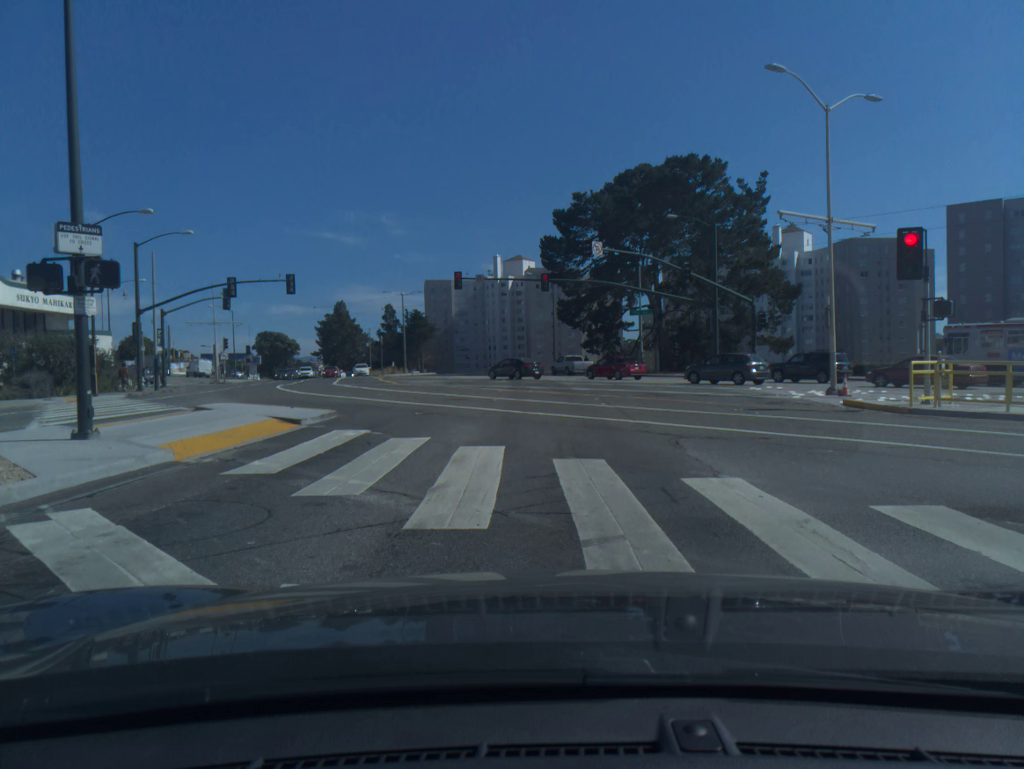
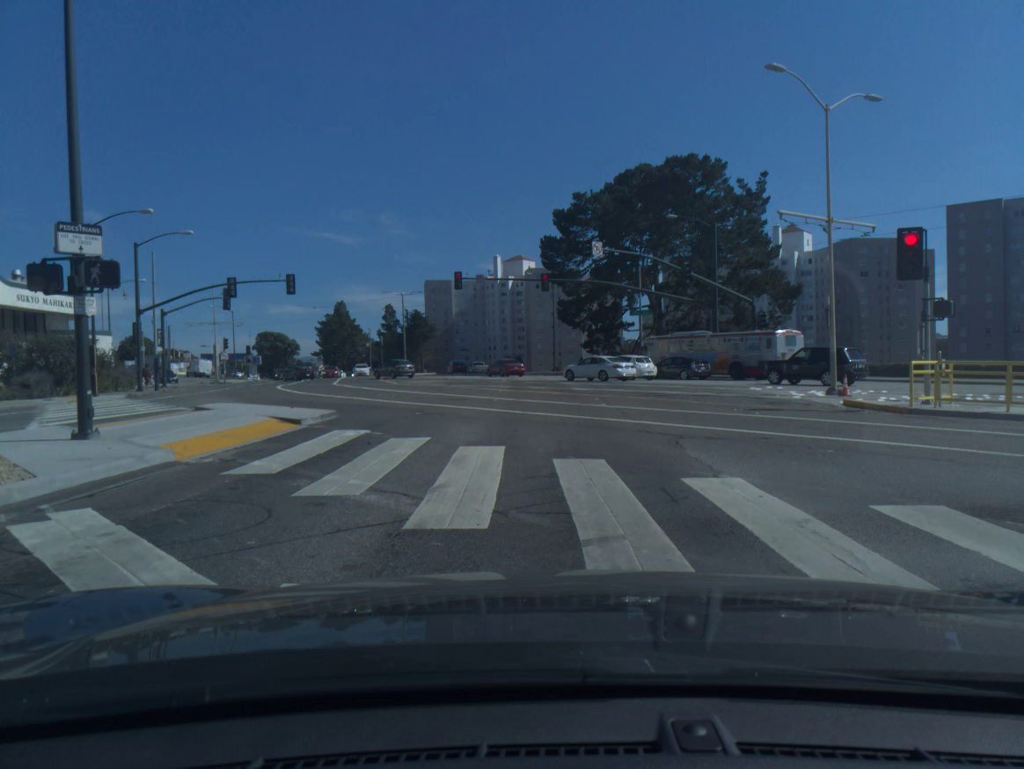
(0.0, 0.0) m; 0°
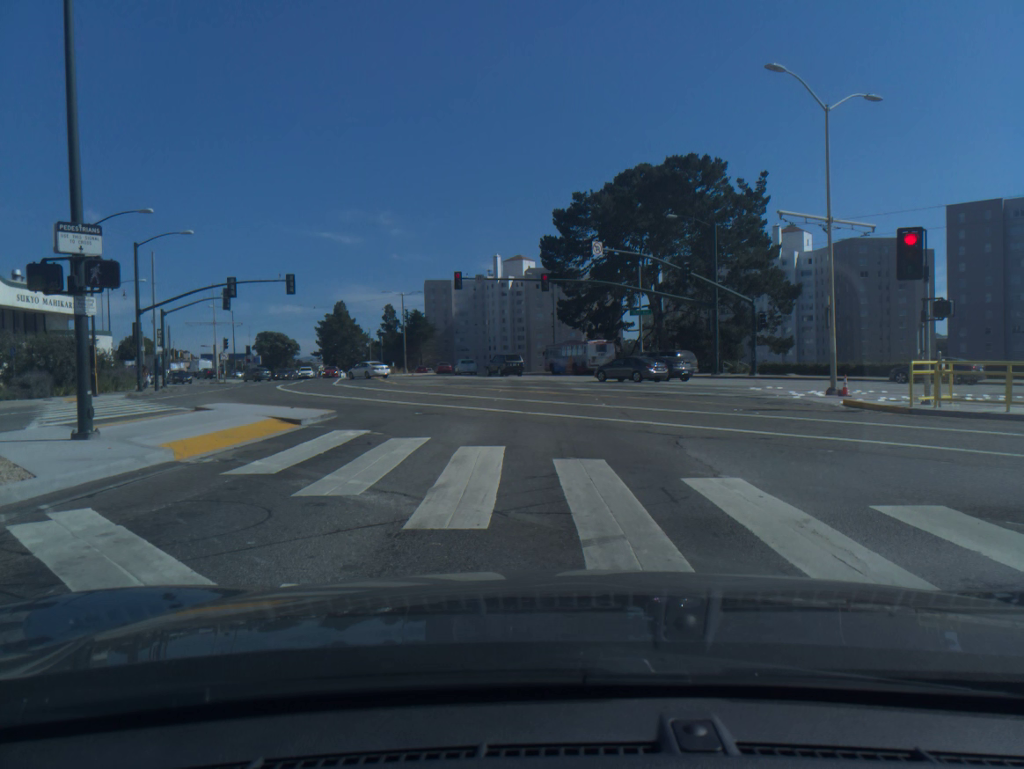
(0.0, 0.0) m; 0°
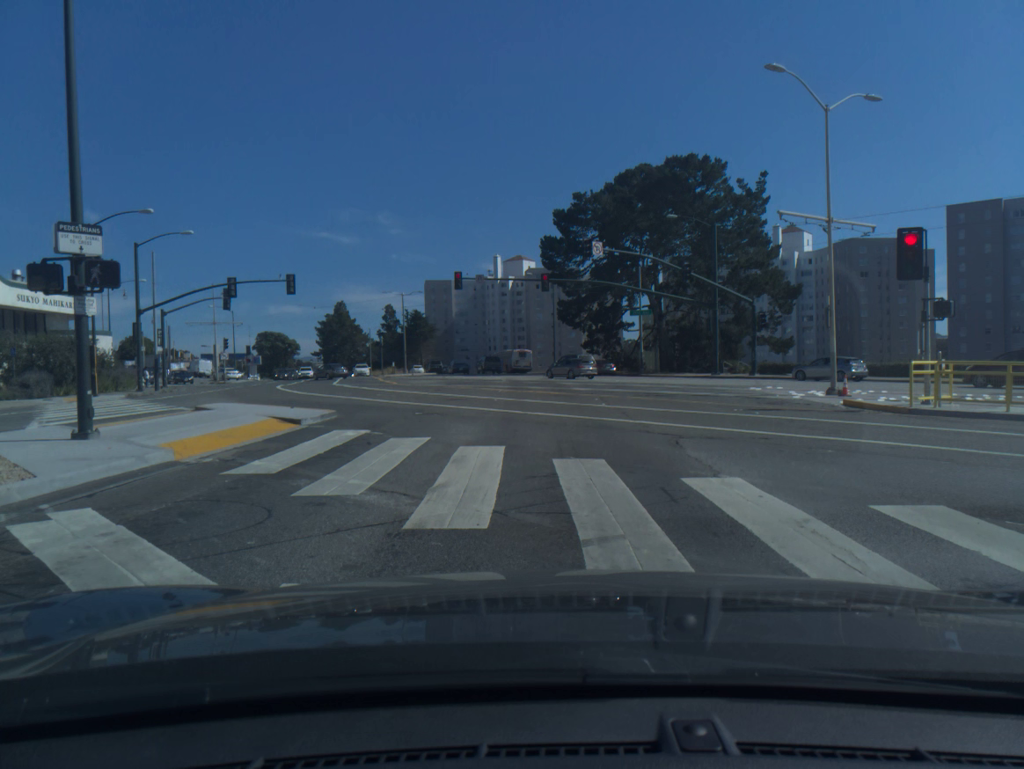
(0.0, 0.0) m; 0°
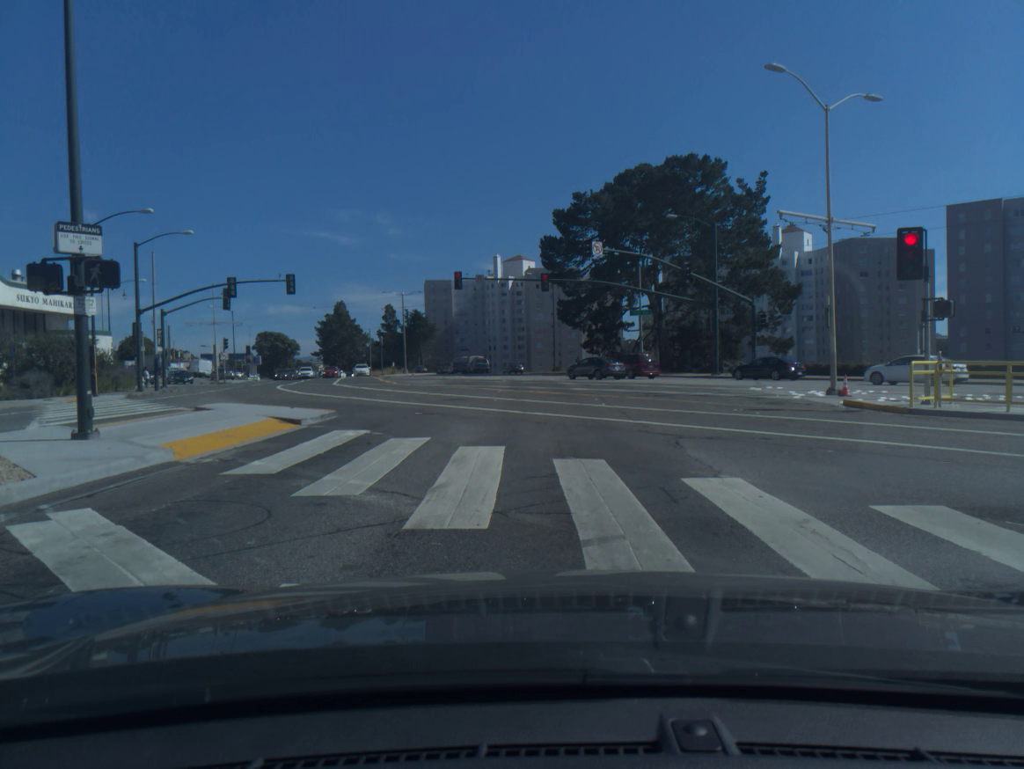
(0.0, 0.0) m; 0°
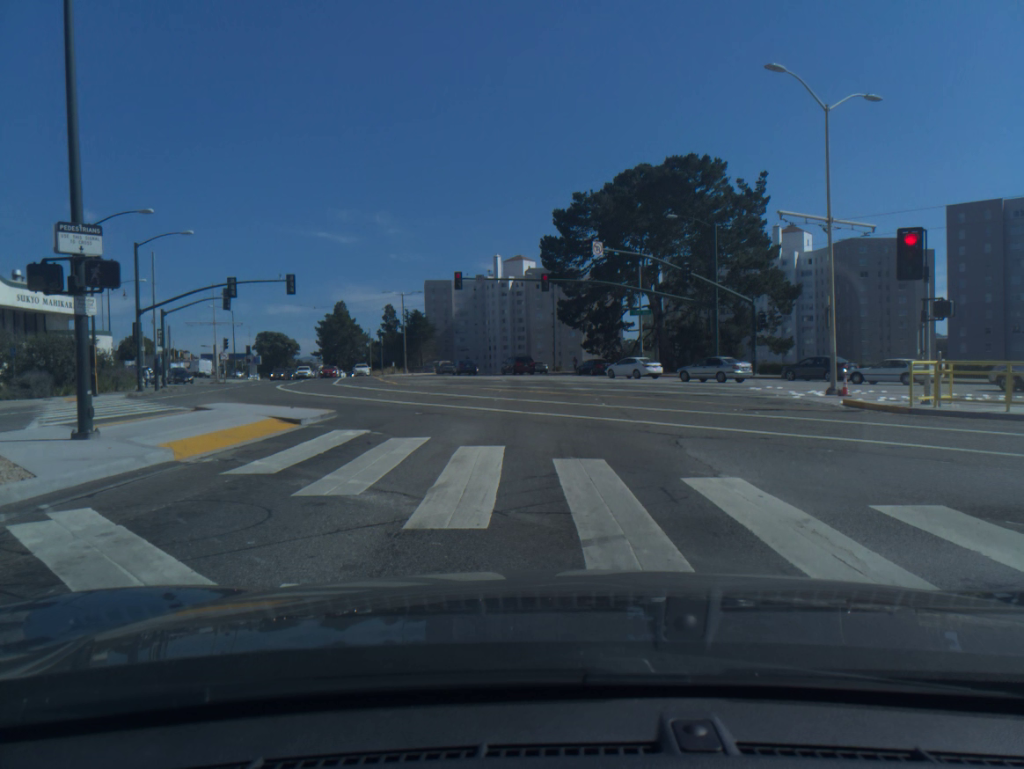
(0.0, 0.0) m; 0°
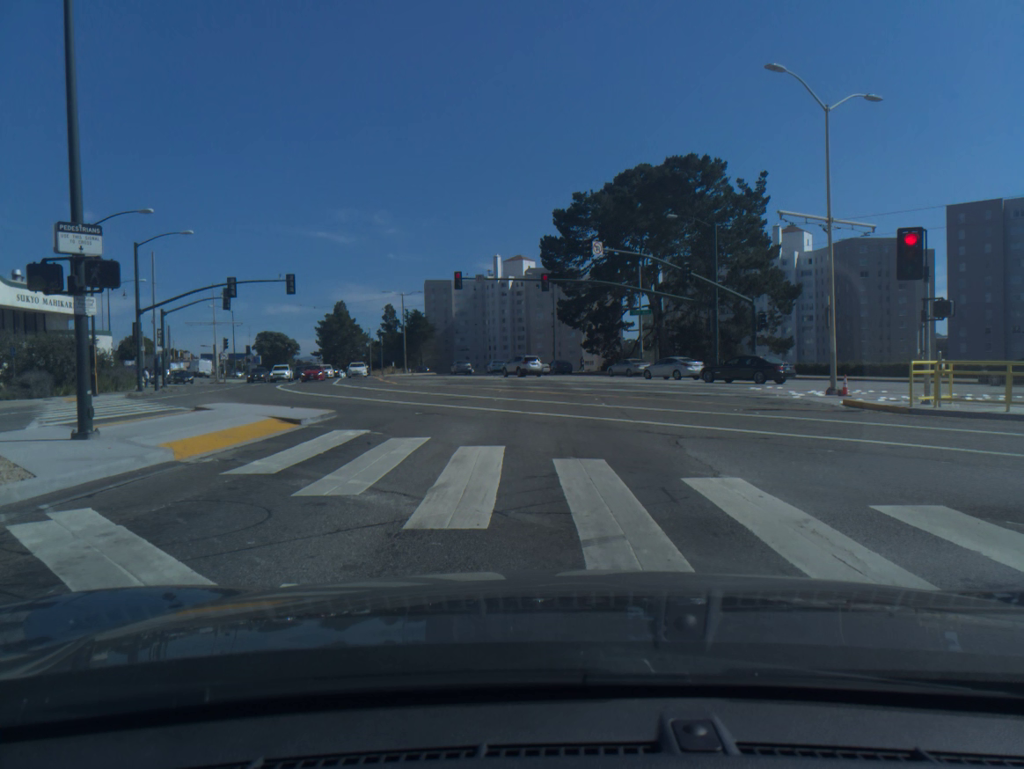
(0.0, 0.0) m; 0°
